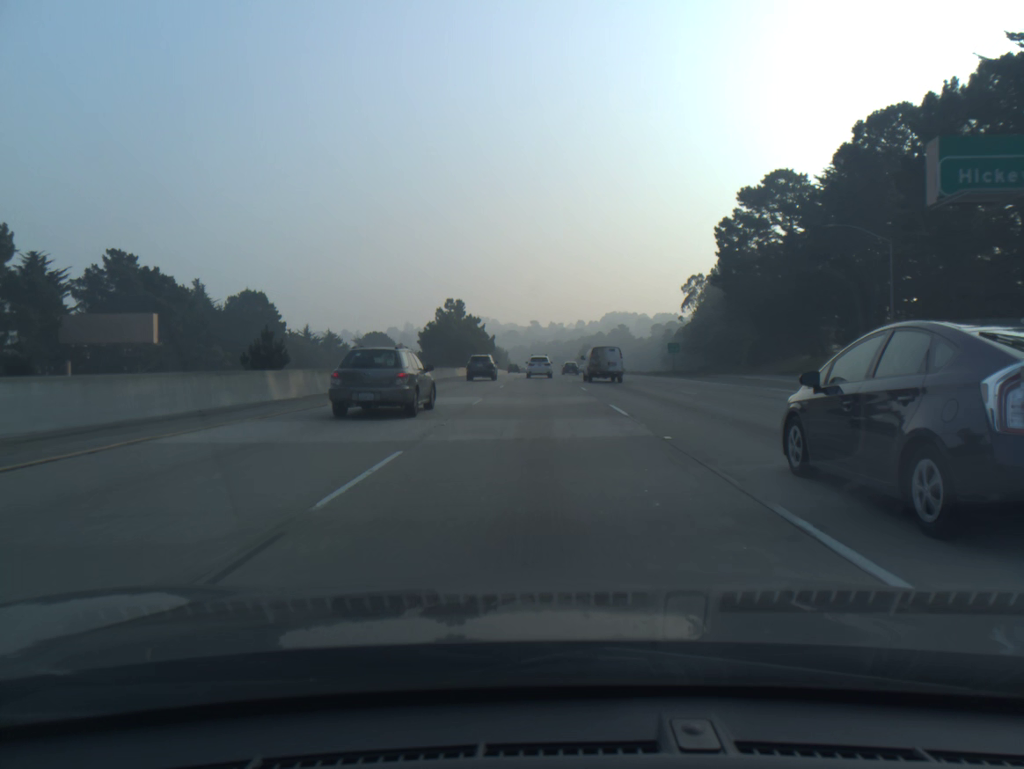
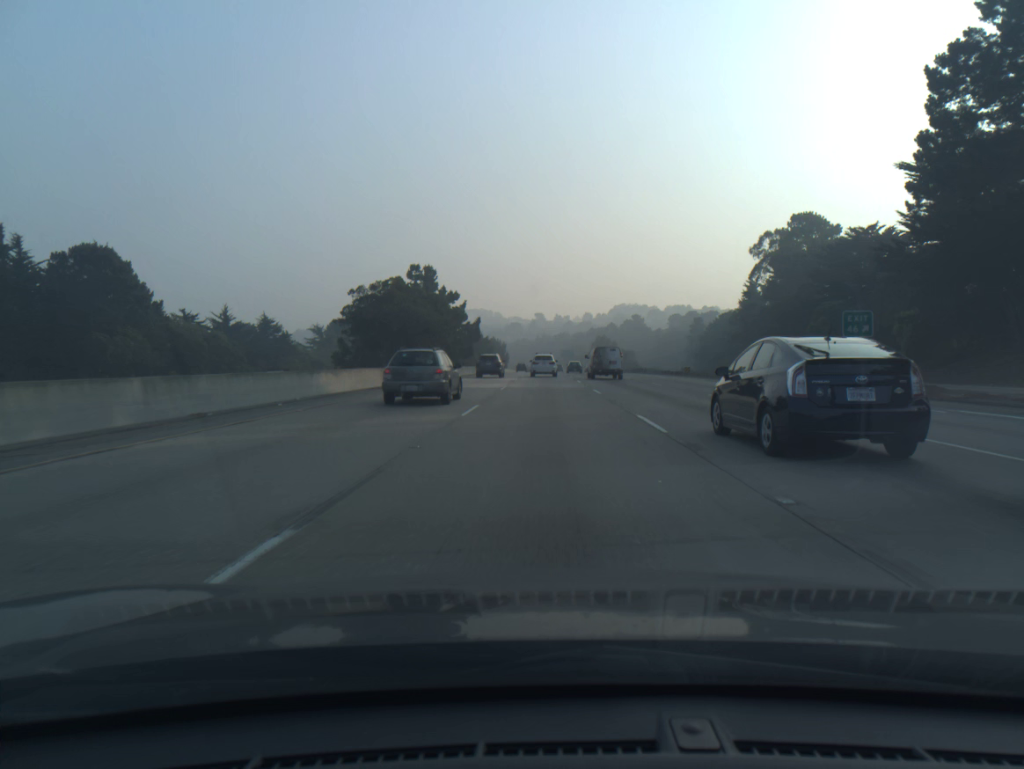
(-0.2, +48.2) m; 0°
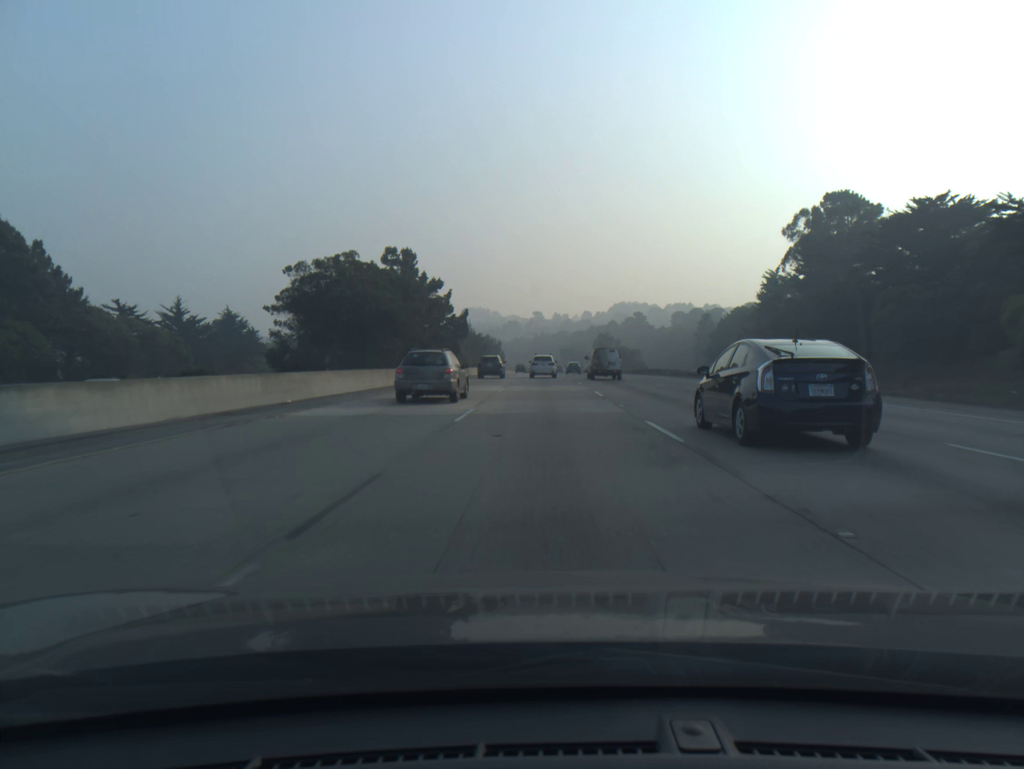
(0.0, +16.2) m; 0°
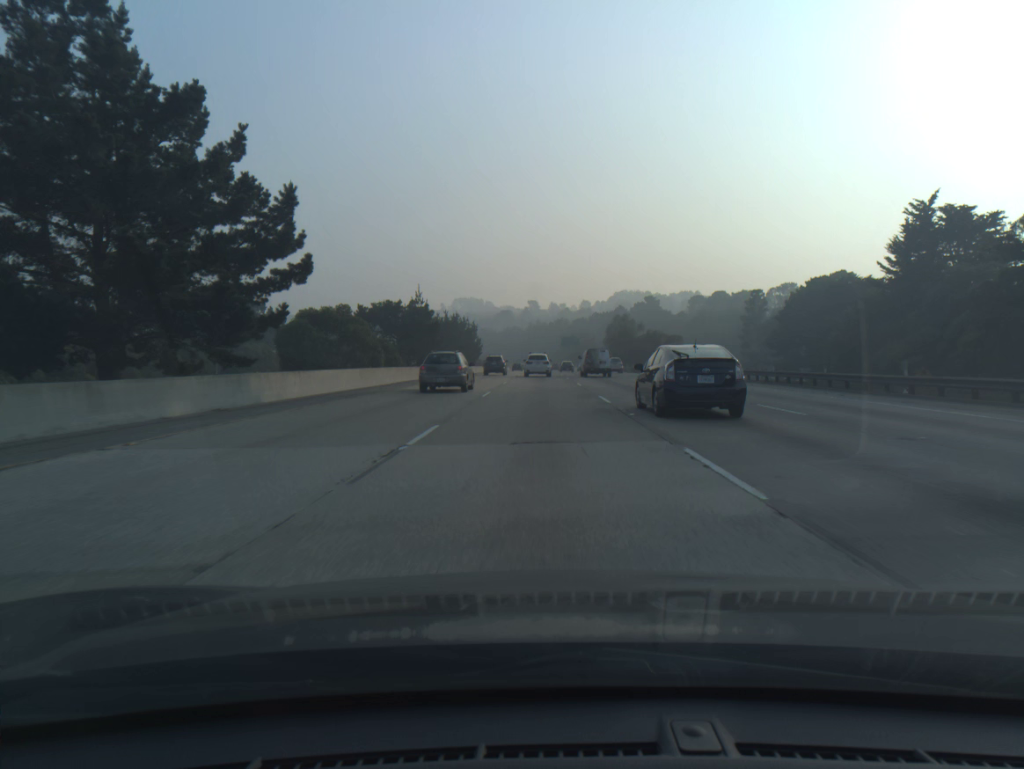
(+0.3, +63.7) m; 0°
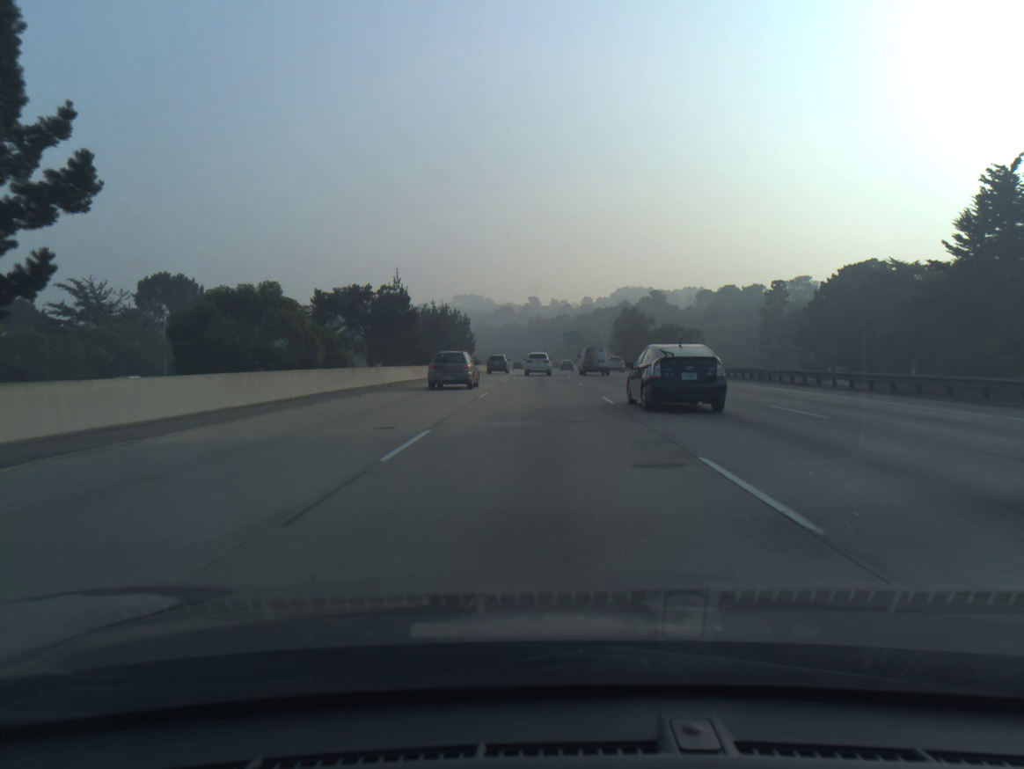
(0.0, +15.7) m; 0°
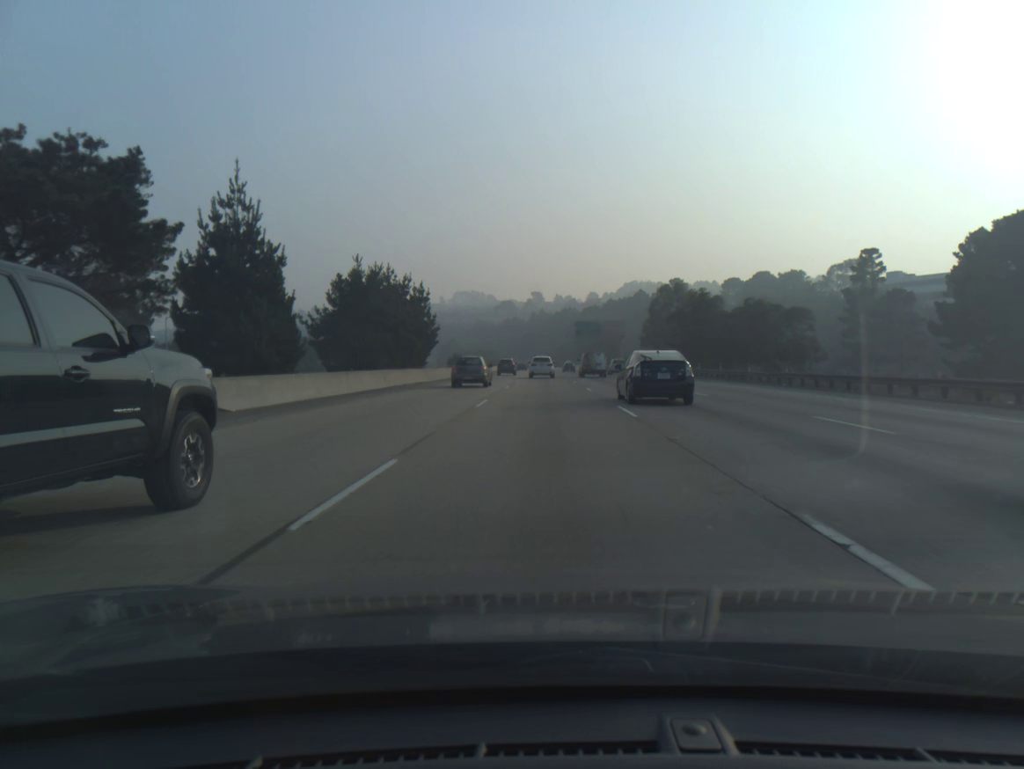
(-0.1, +47.2) m; 0°
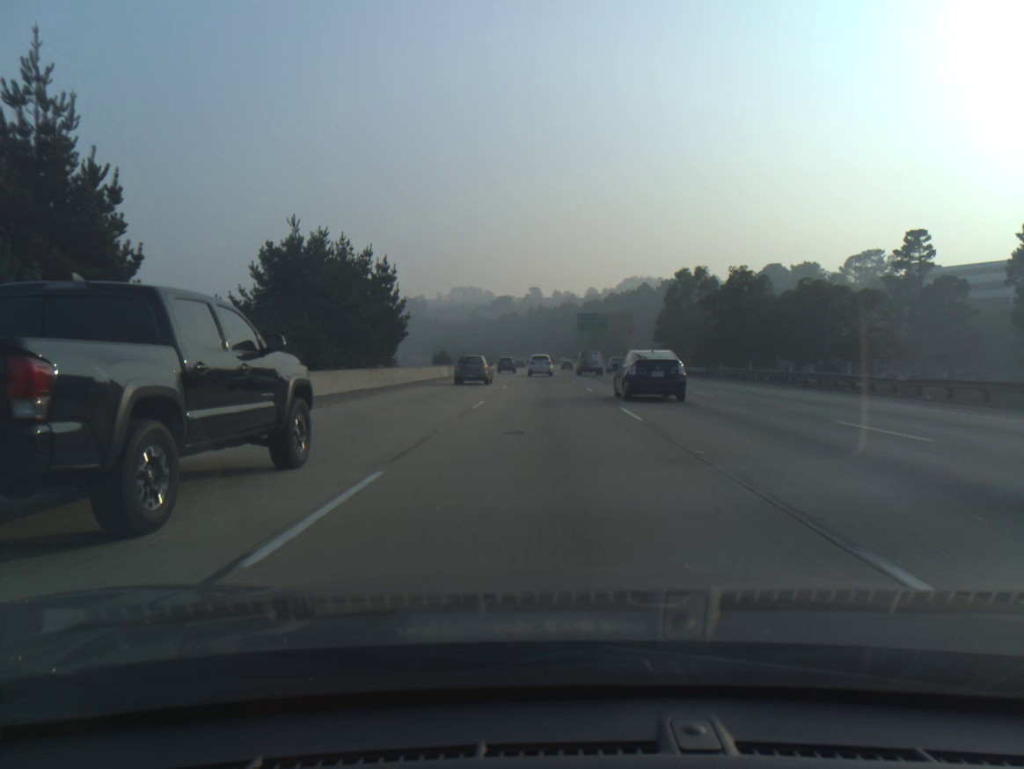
(0.0, +15.8) m; 0°
